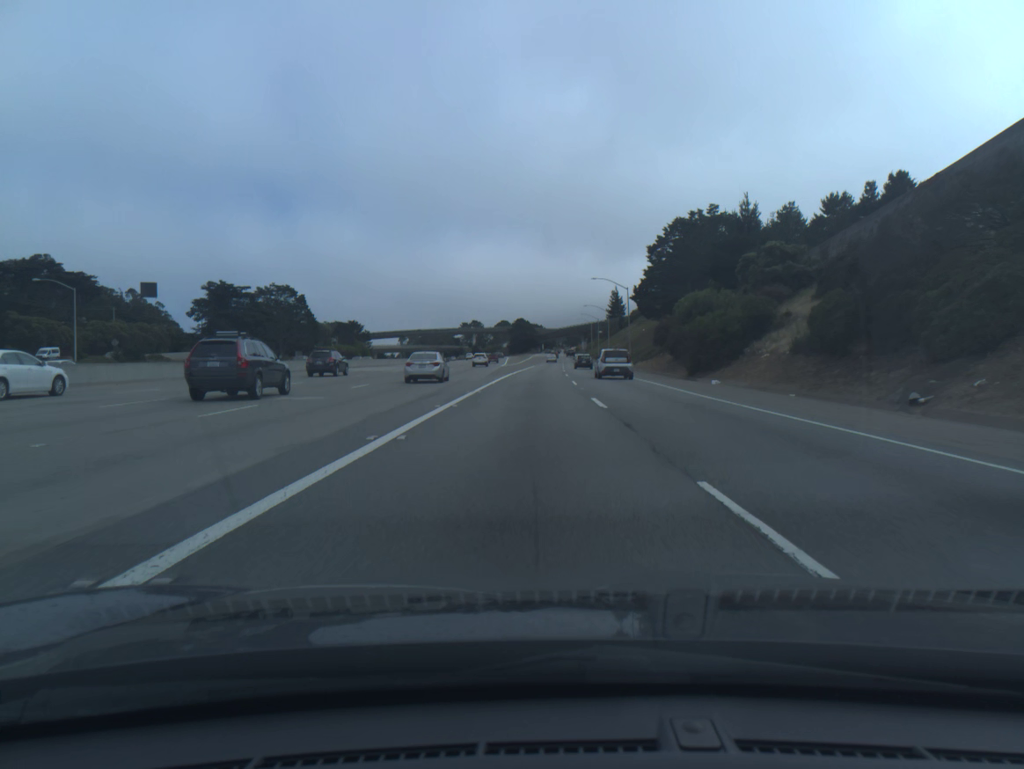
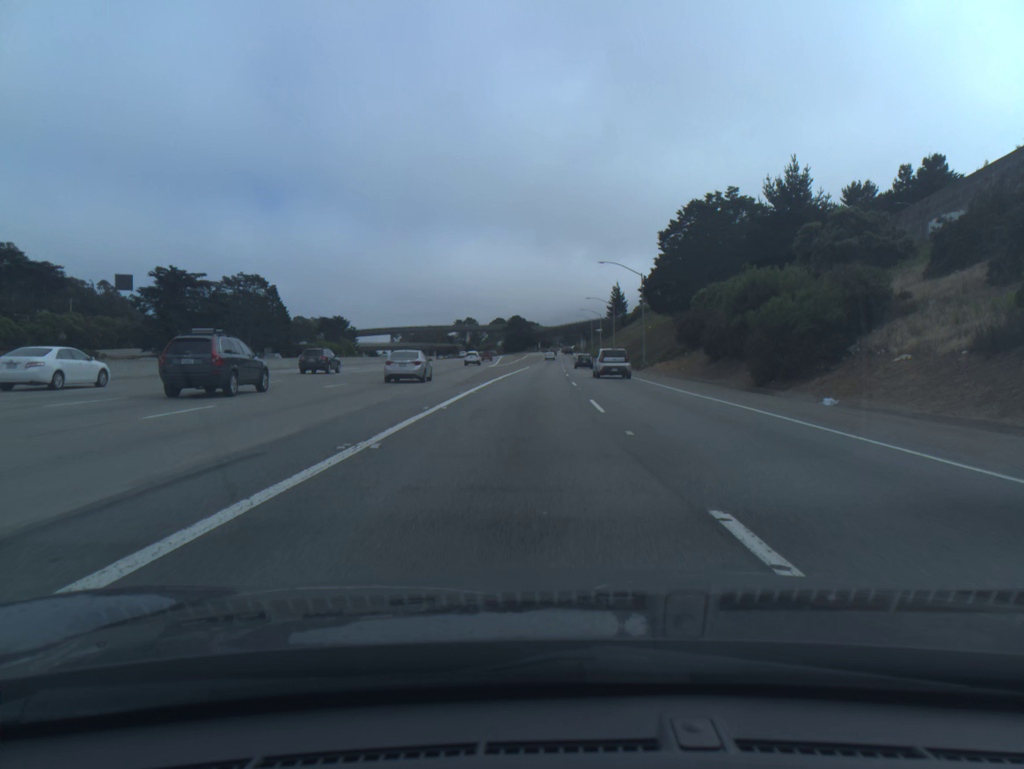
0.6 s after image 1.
(0.0, +15.9) m; 0°
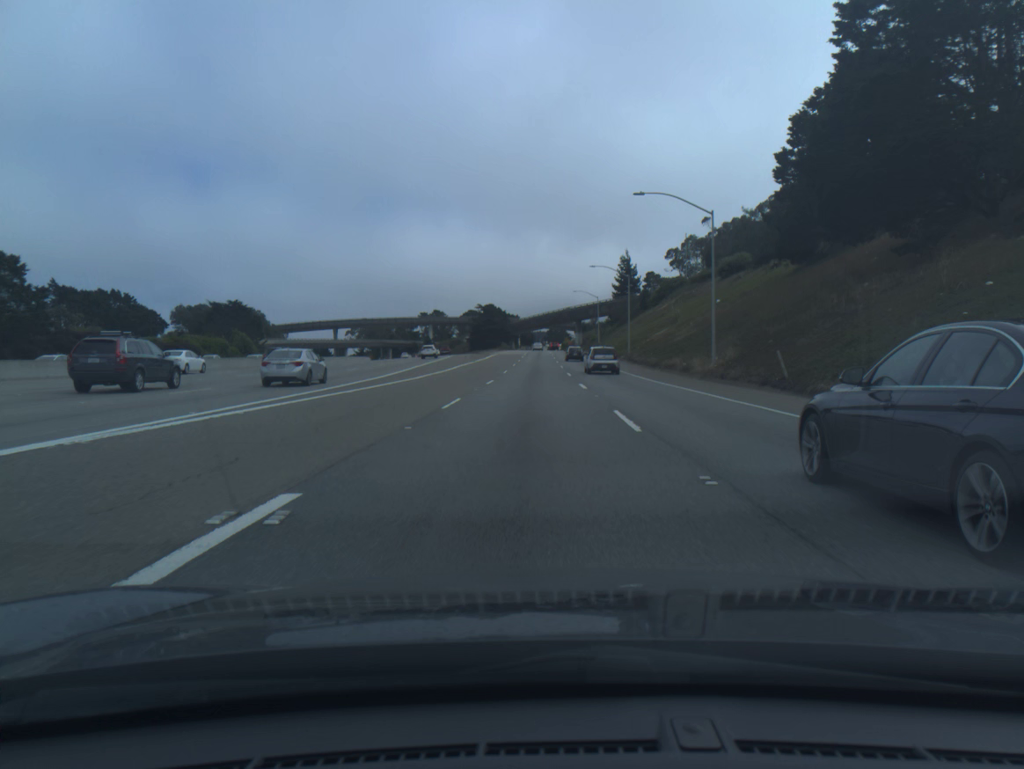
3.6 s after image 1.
(+0.5, +77.8) m; +1°
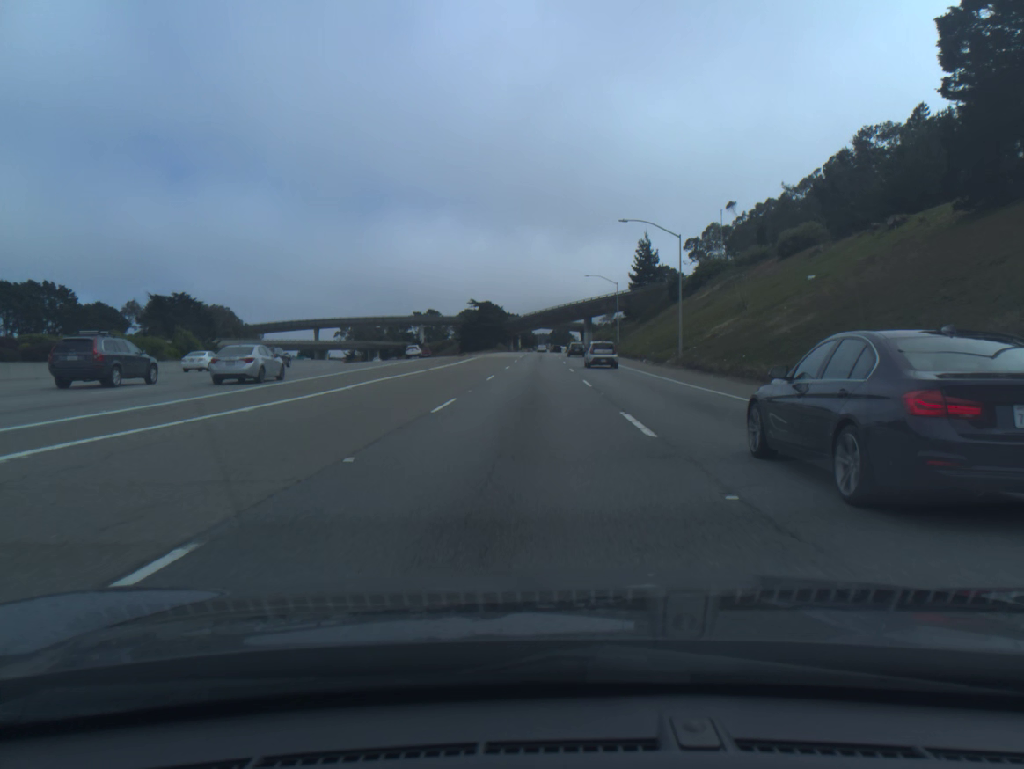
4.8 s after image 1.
(0.0, +30.7) m; 0°
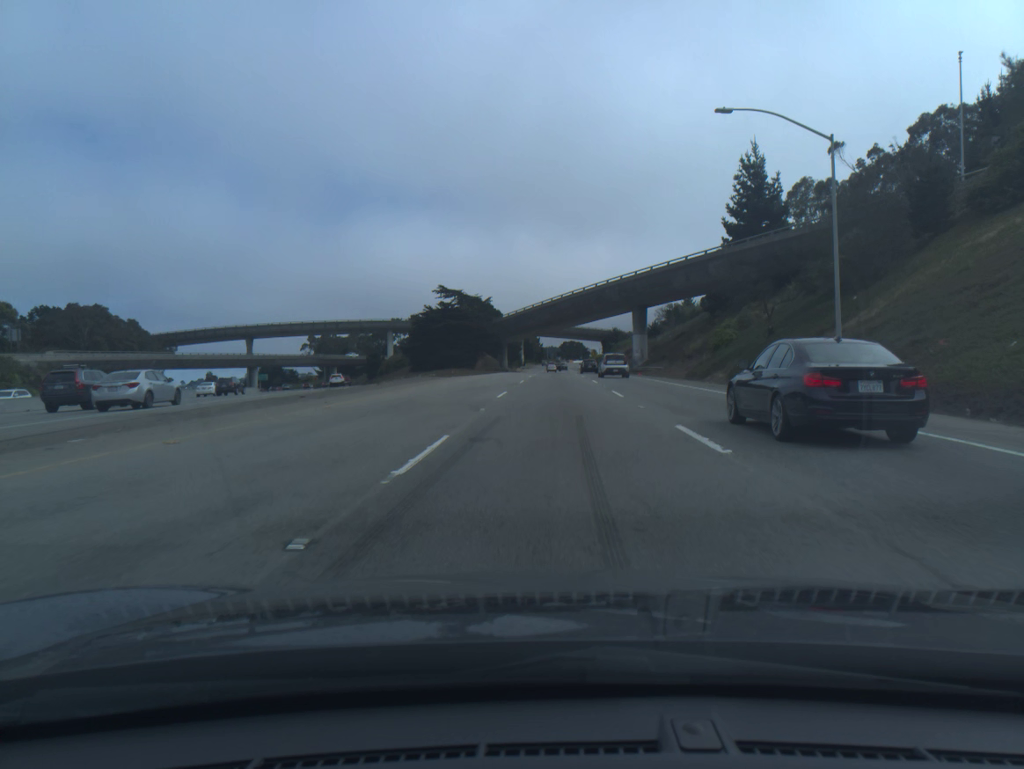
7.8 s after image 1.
(-0.4, +75.1) m; -1°
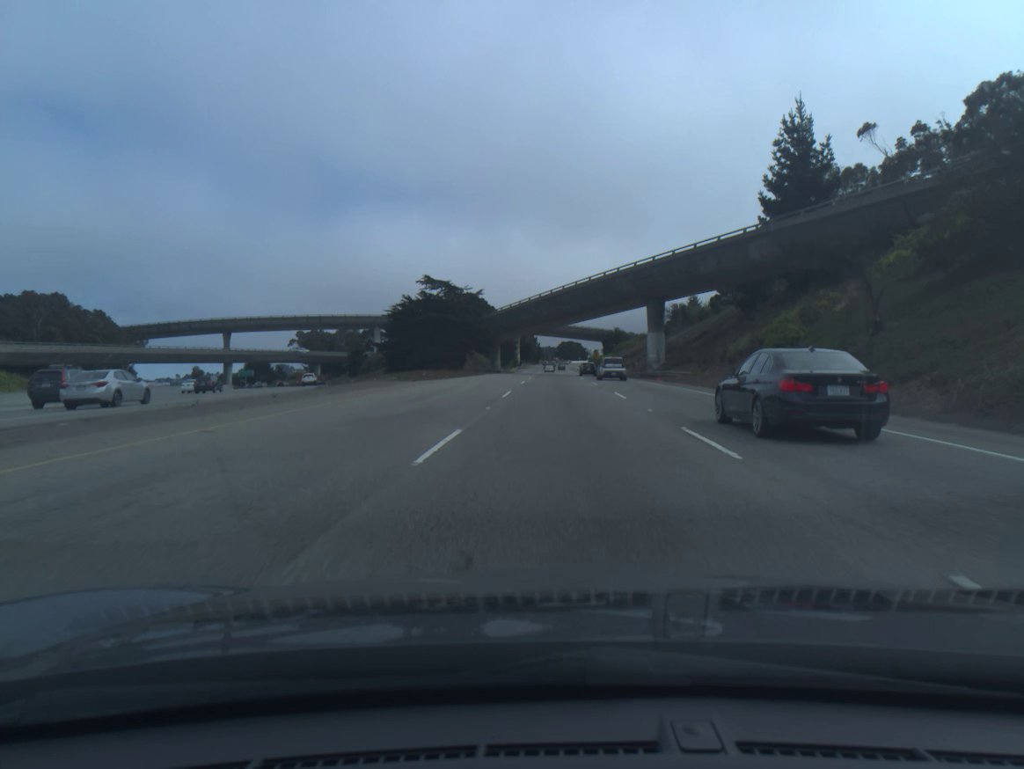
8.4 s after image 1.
(0.0, +14.4) m; 0°
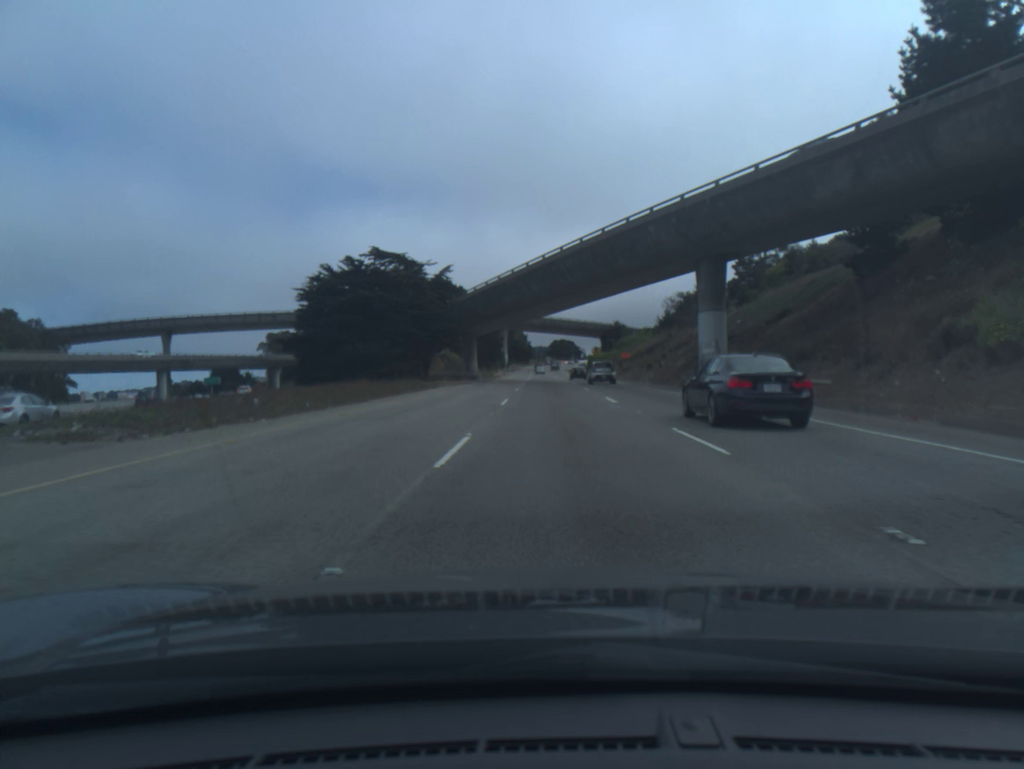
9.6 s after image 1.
(+0.2, +28.5) m; +1°
